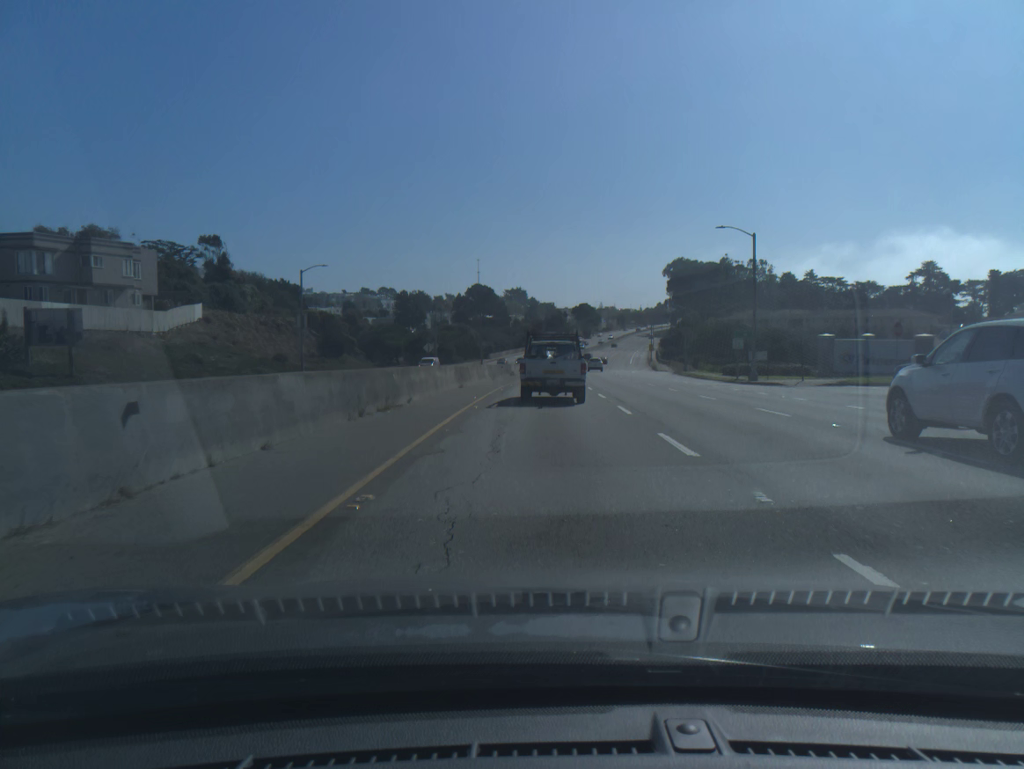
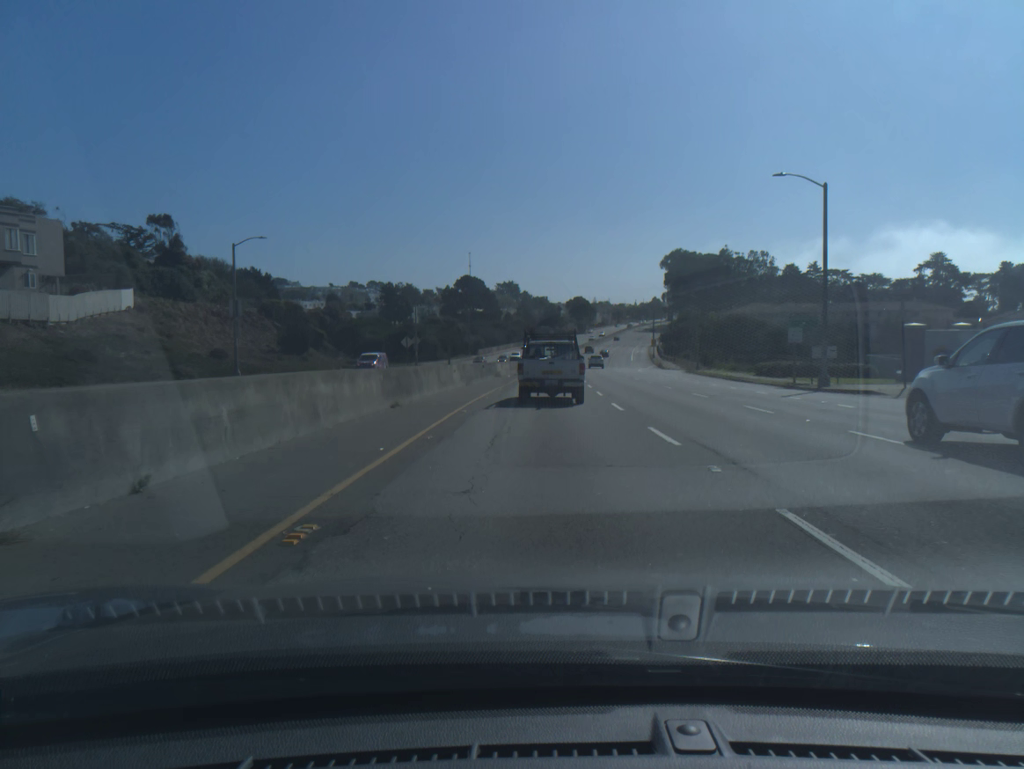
(0.0, +13.3) m; 0°
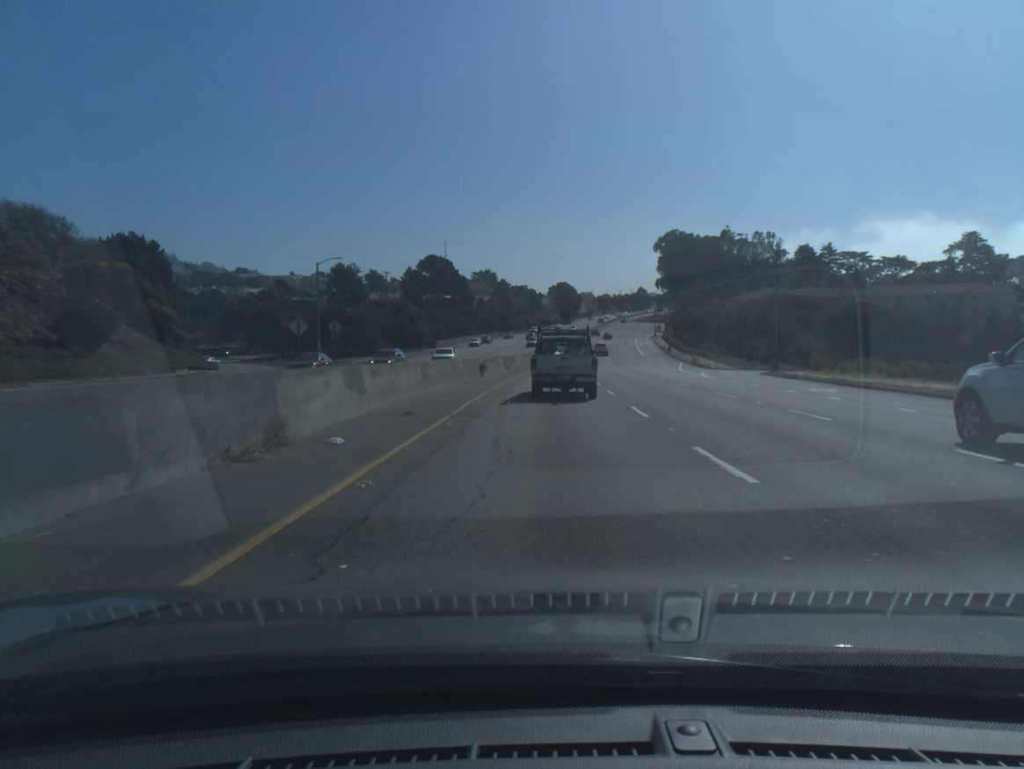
(+0.5, +40.2) m; +1°
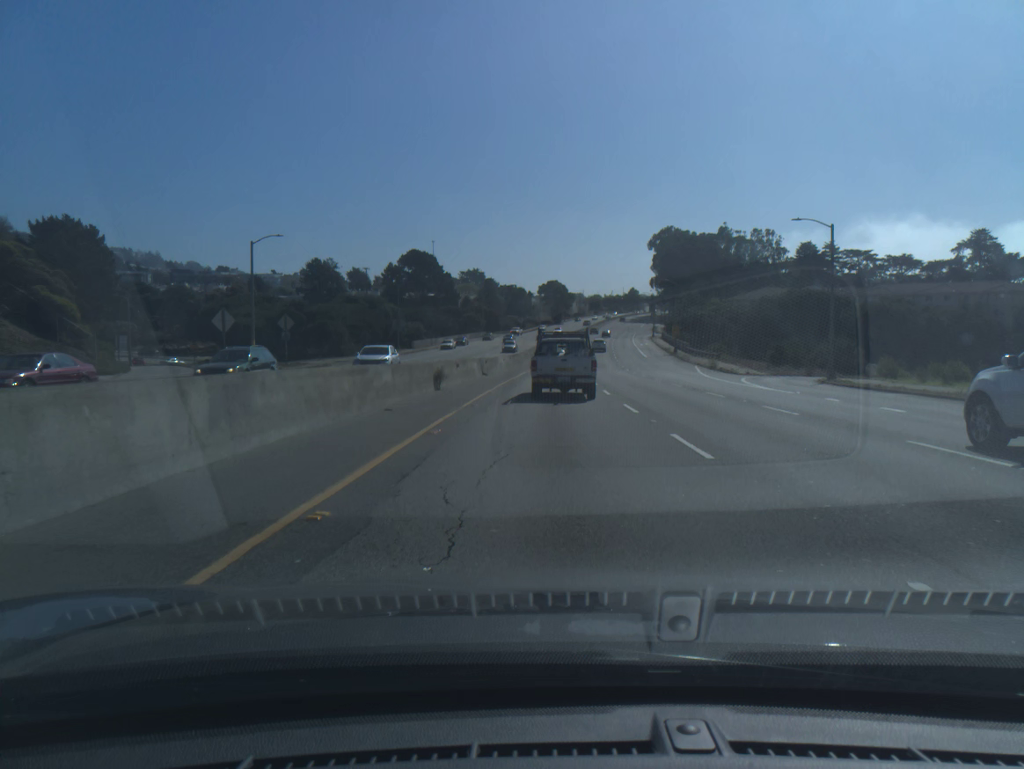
(+0.1, +13.5) m; +1°
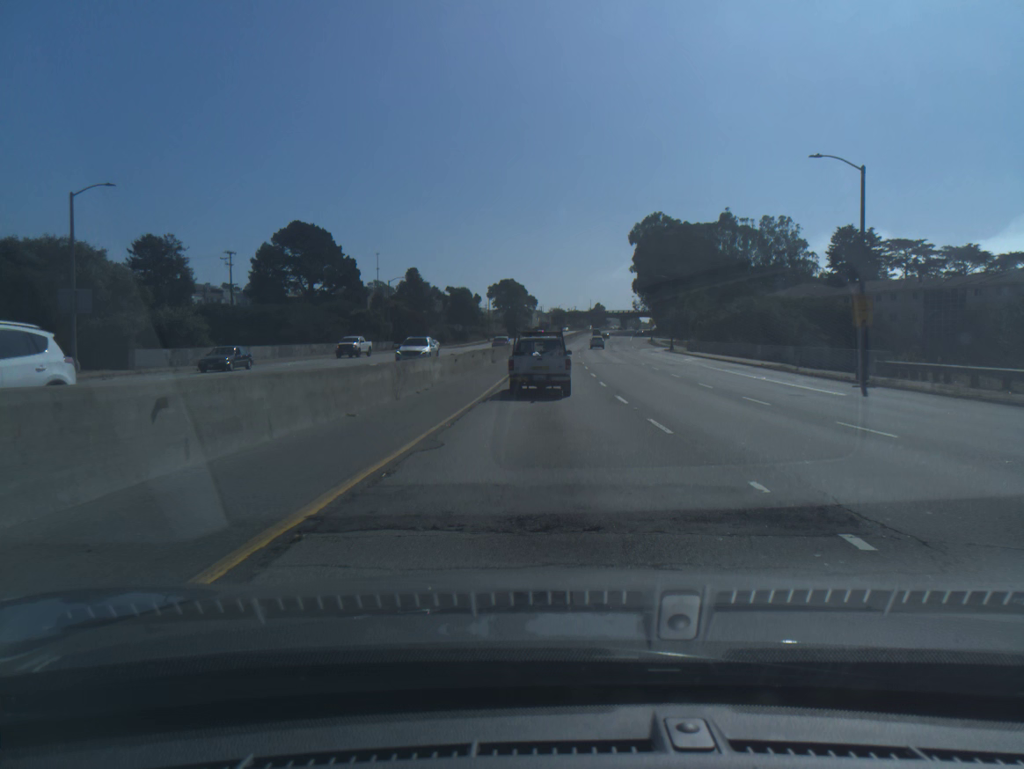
(+2.1, +70.5) m; +3°
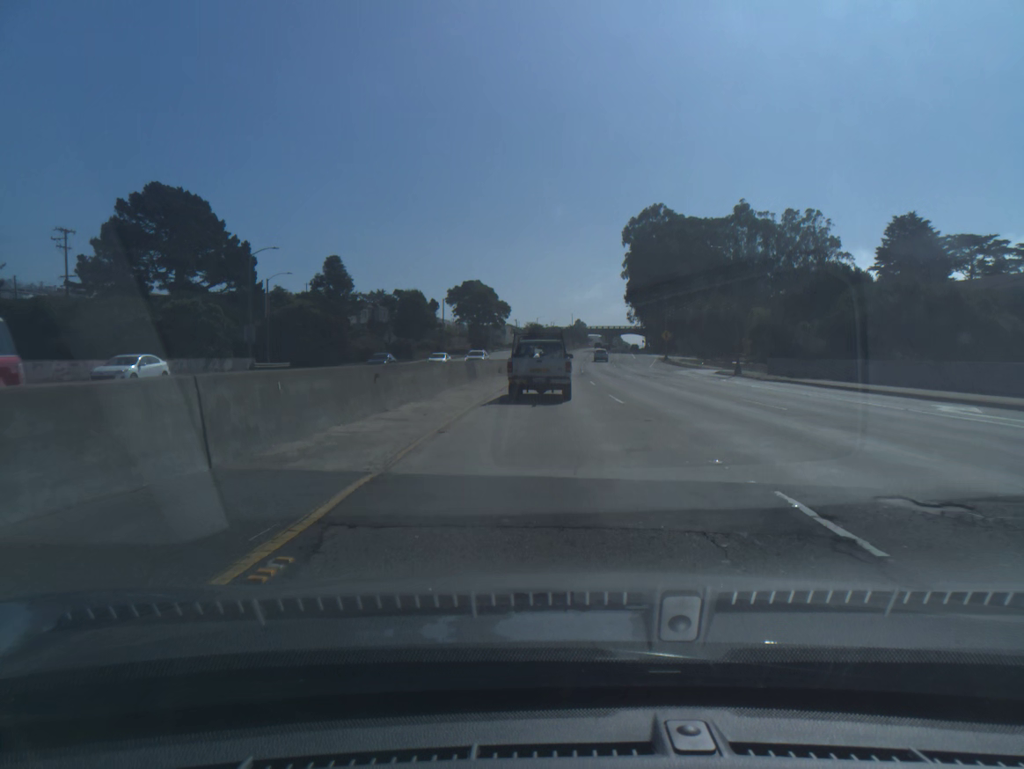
(+0.8, +44.6) m; +2°
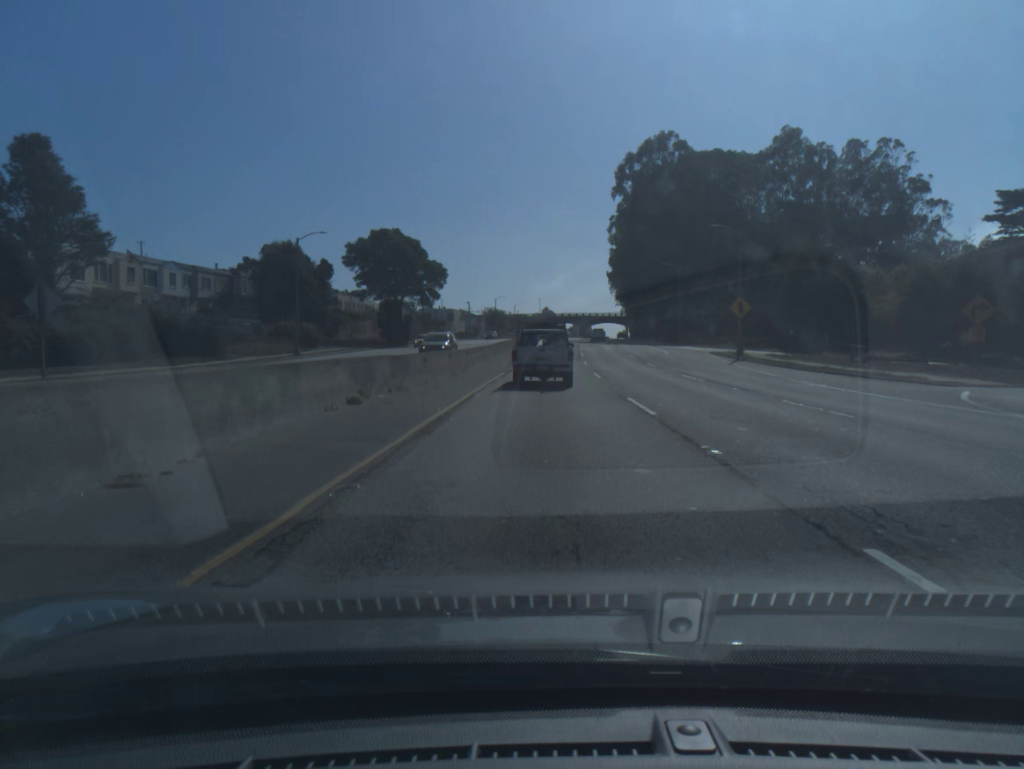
(+1.5, +58.7) m; +3°
